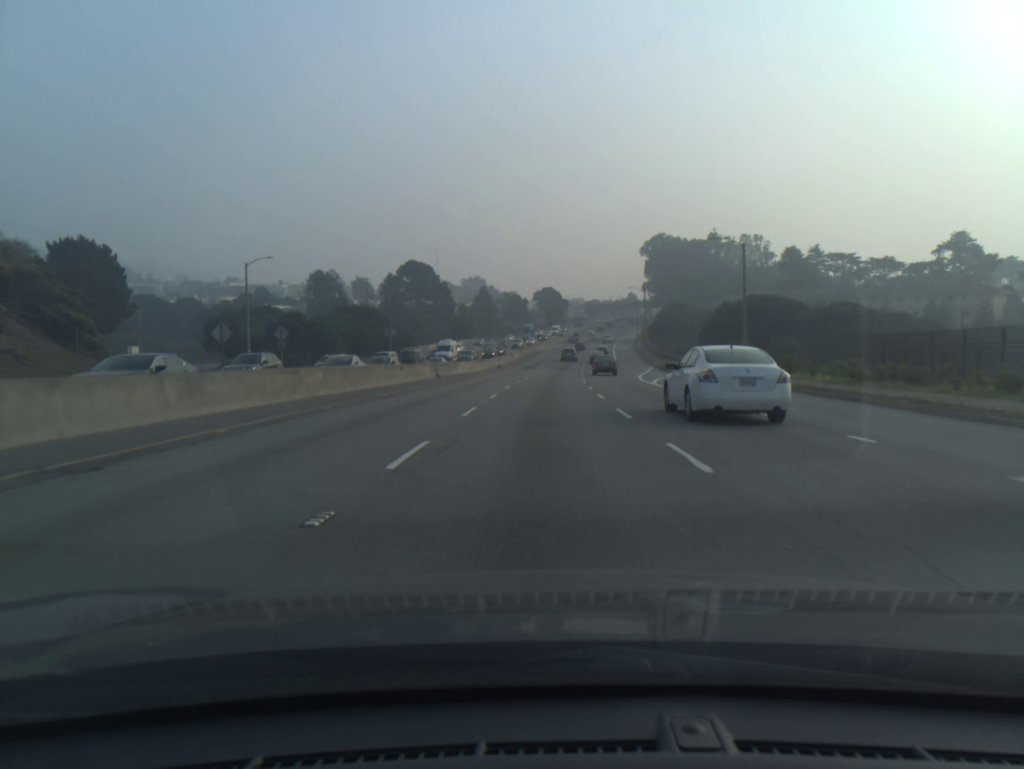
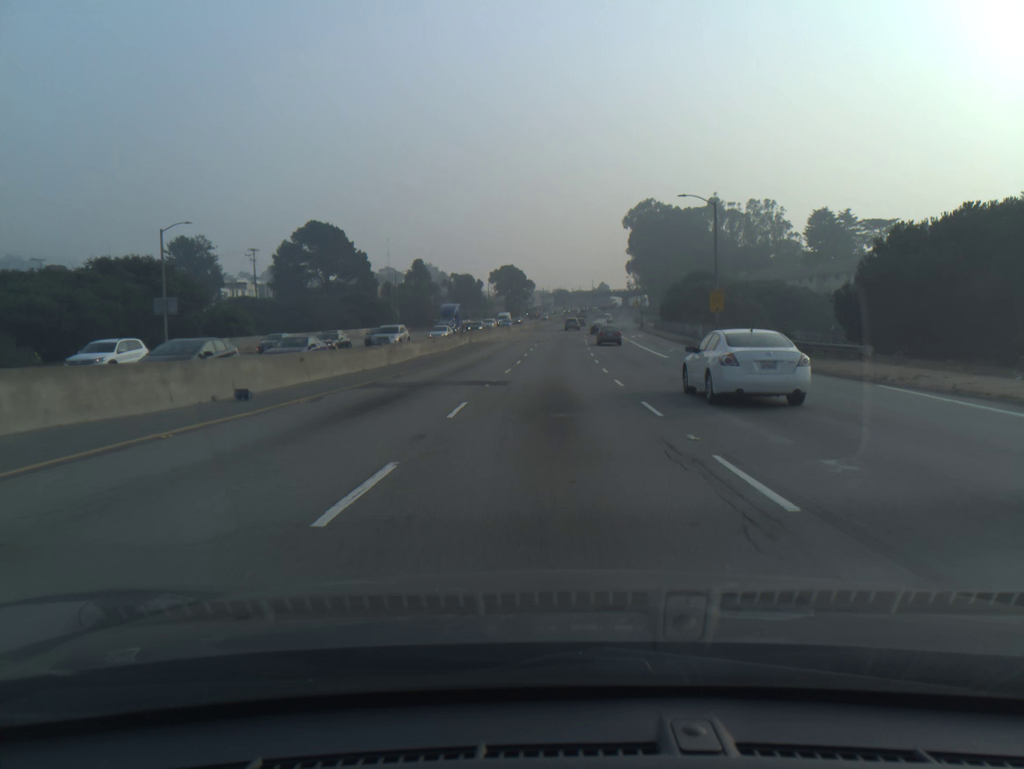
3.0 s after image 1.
(+1.3, +61.9) m; +3°
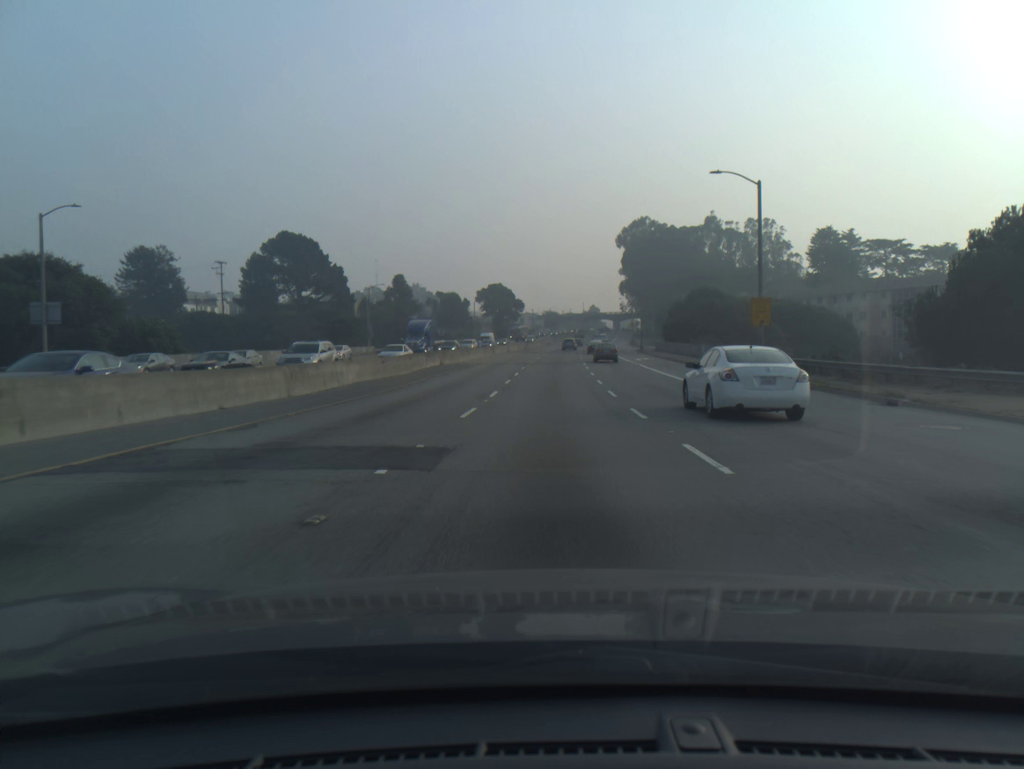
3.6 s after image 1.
(+0.1, +12.5) m; +1°
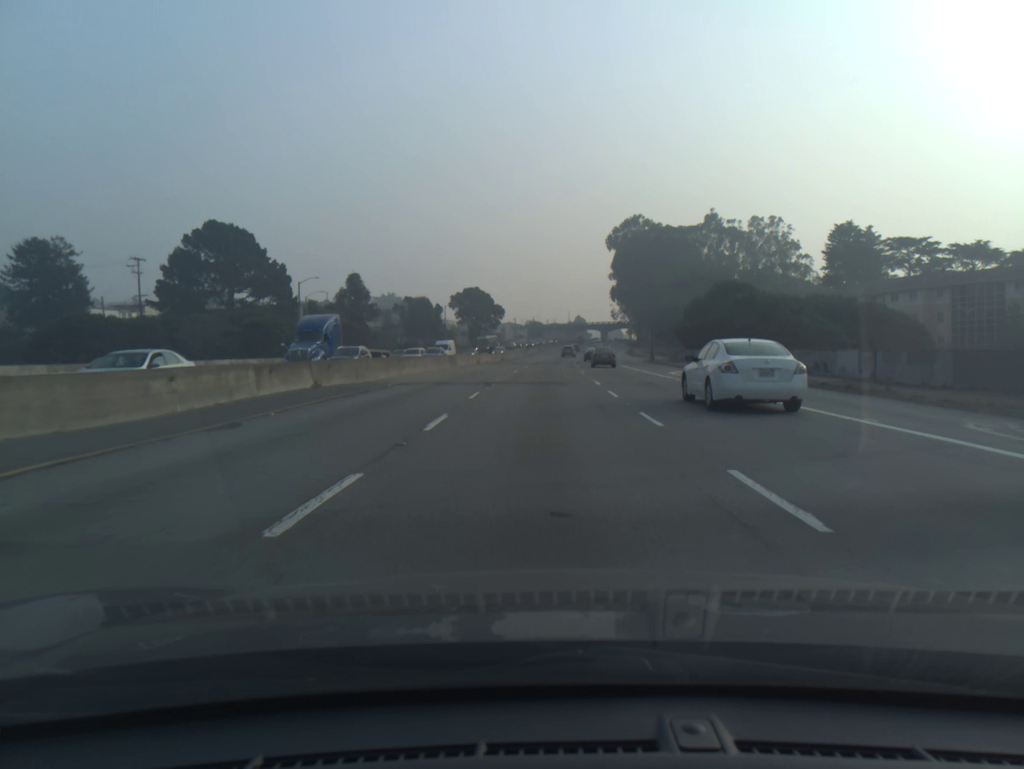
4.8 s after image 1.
(+0.3, +24.8) m; +1°
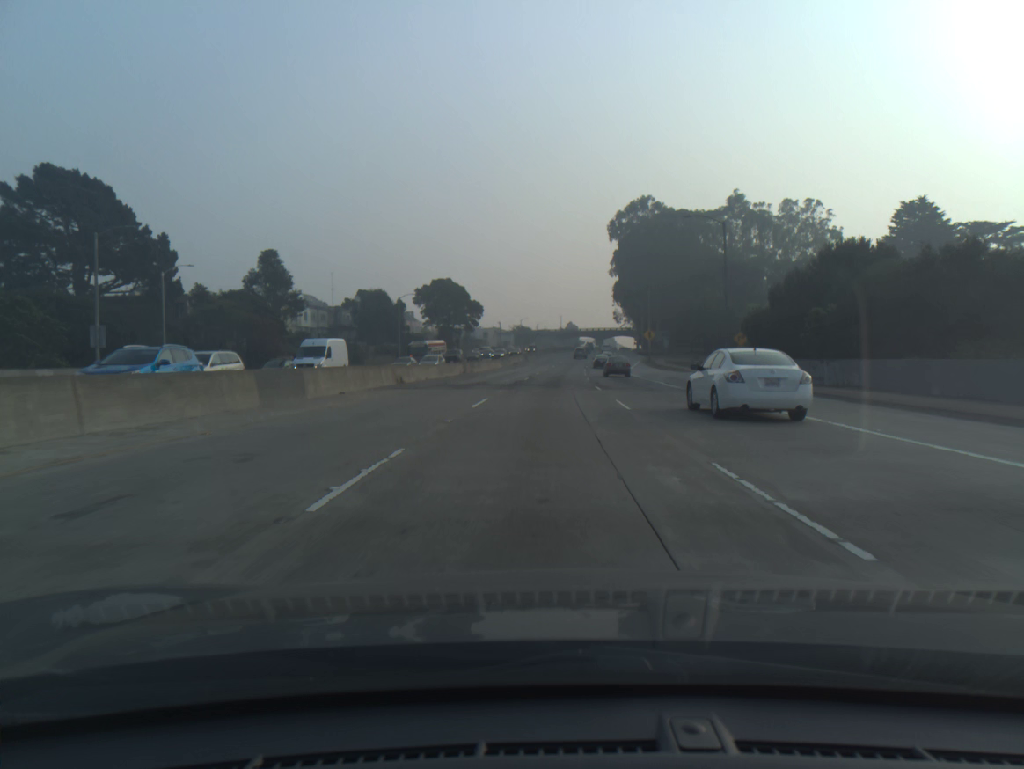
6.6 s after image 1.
(+0.2, +36.9) m; +1°
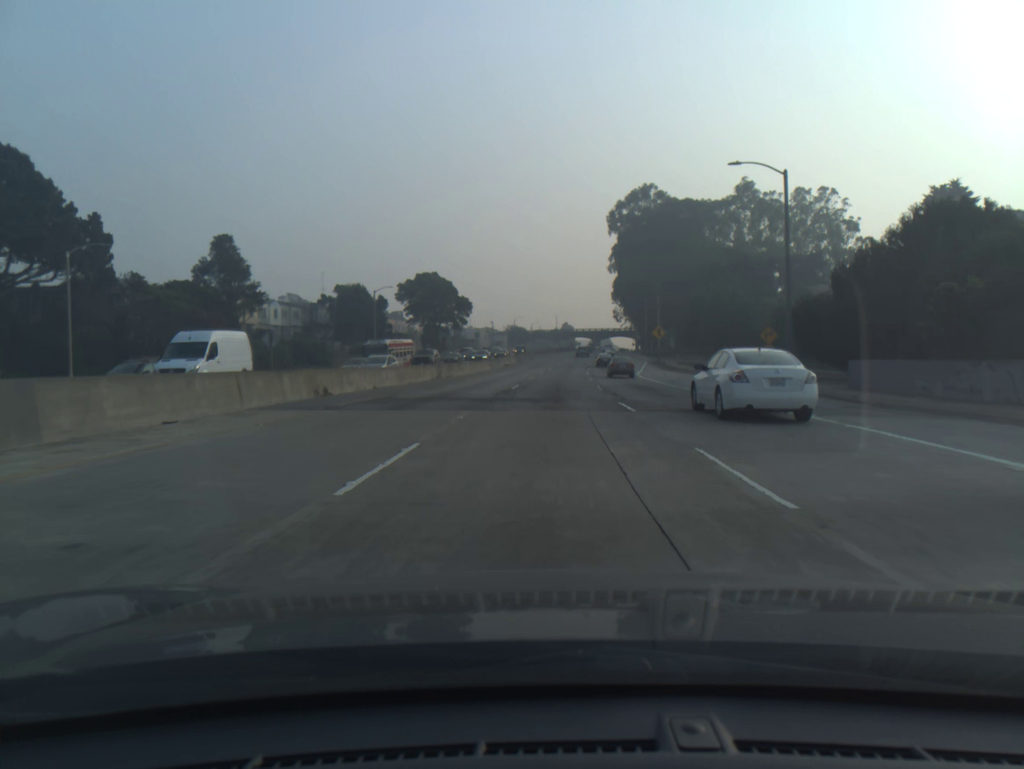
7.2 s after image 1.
(+0.1, +12.4) m; +1°
